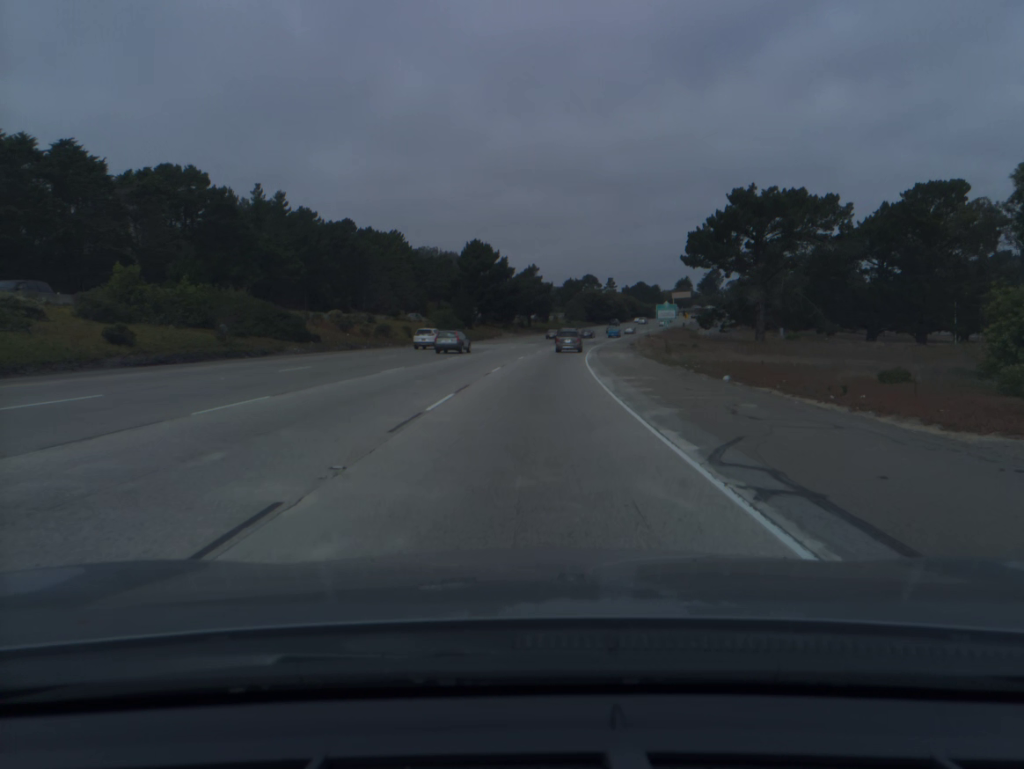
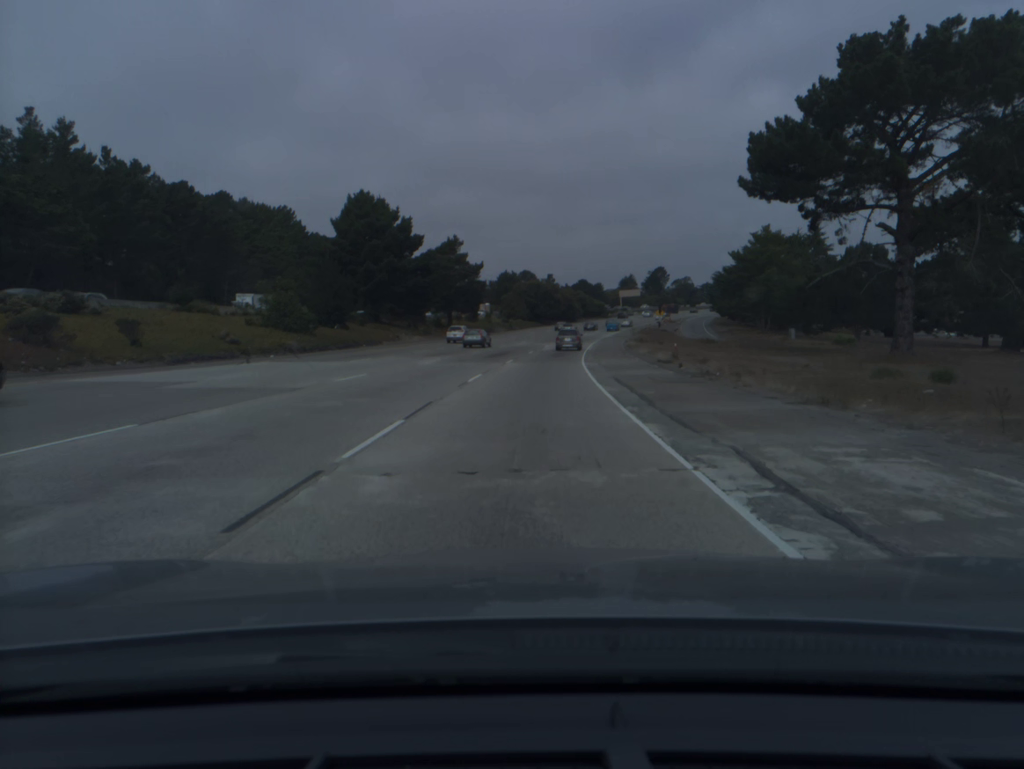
(+2.0, +48.5) m; +5°
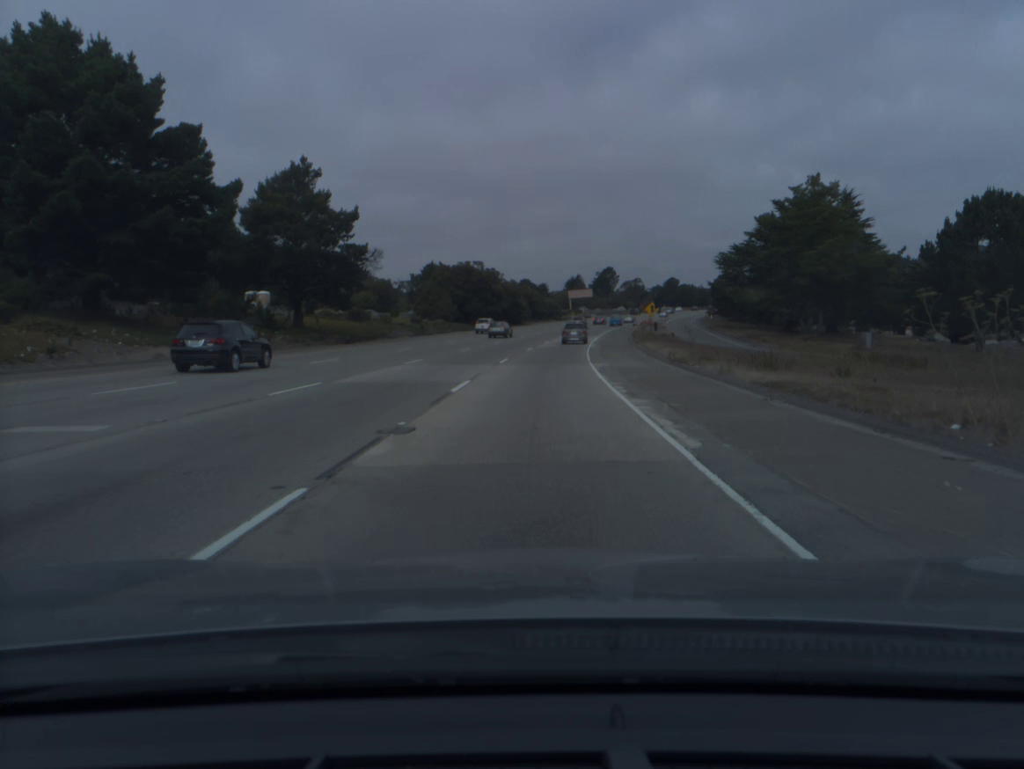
(+1.9, +48.9) m; +4°
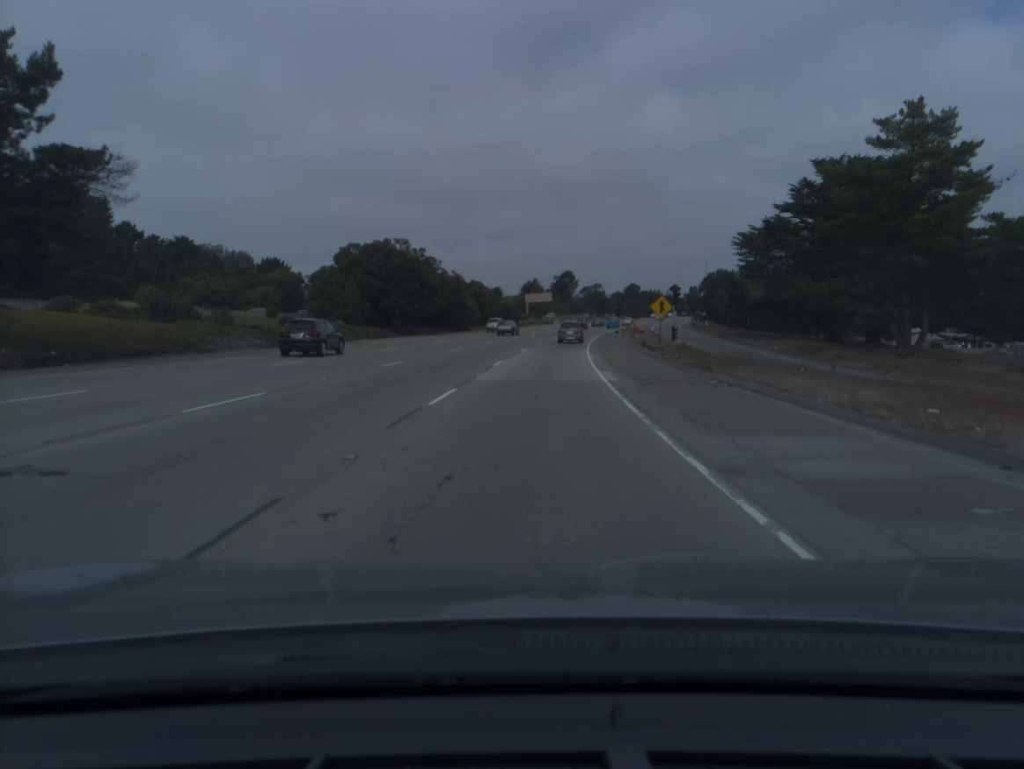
(+0.9, +32.7) m; +3°
